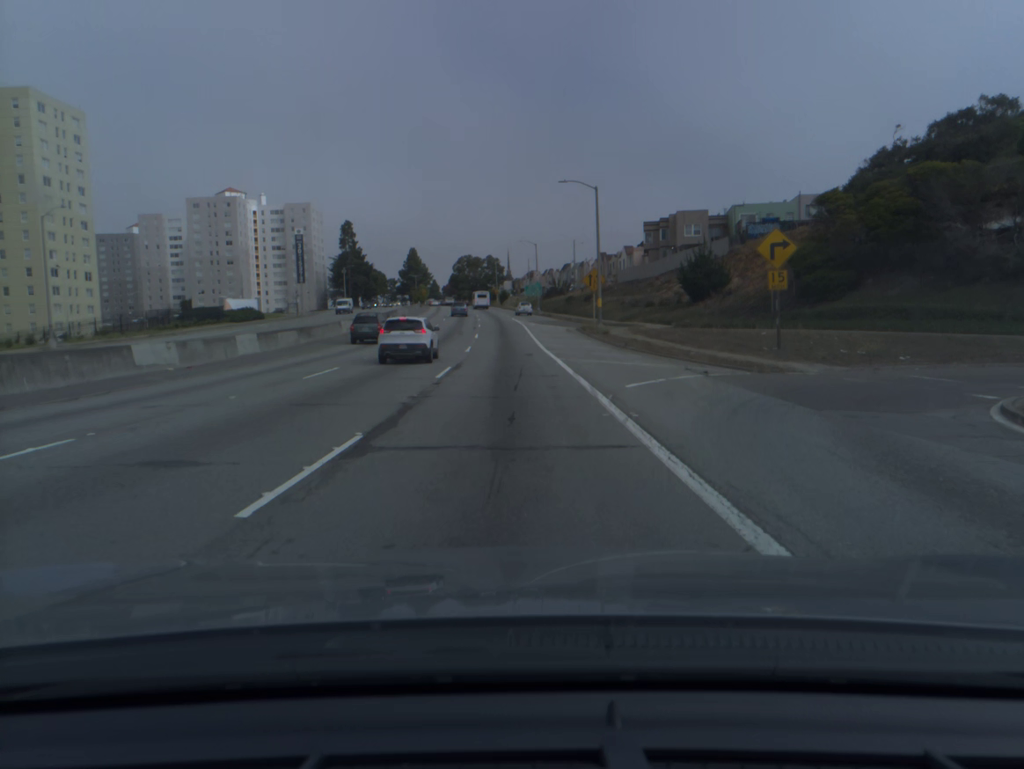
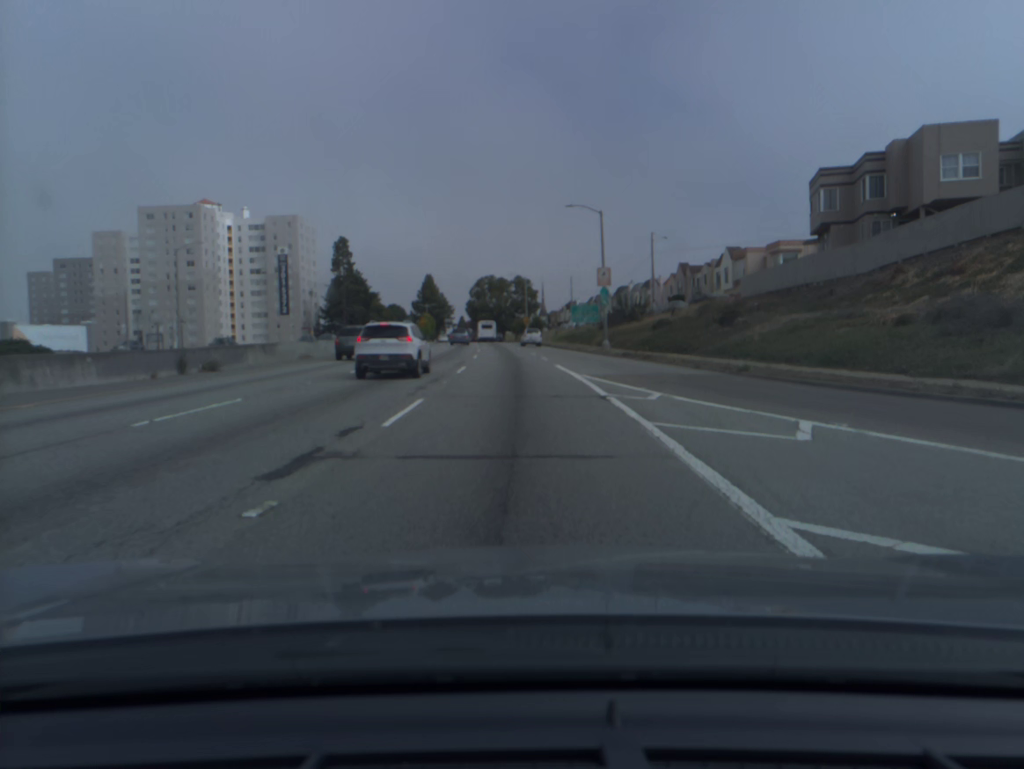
(-1.1, +54.1) m; -2°
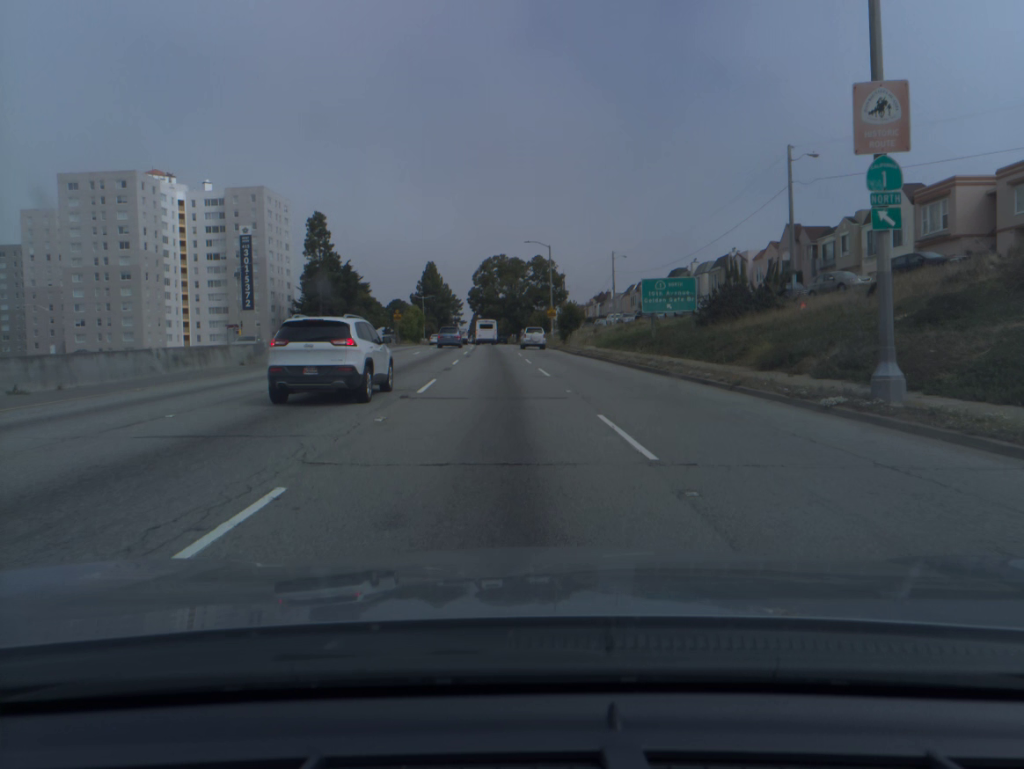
(-0.5, +38.0) m; -1°
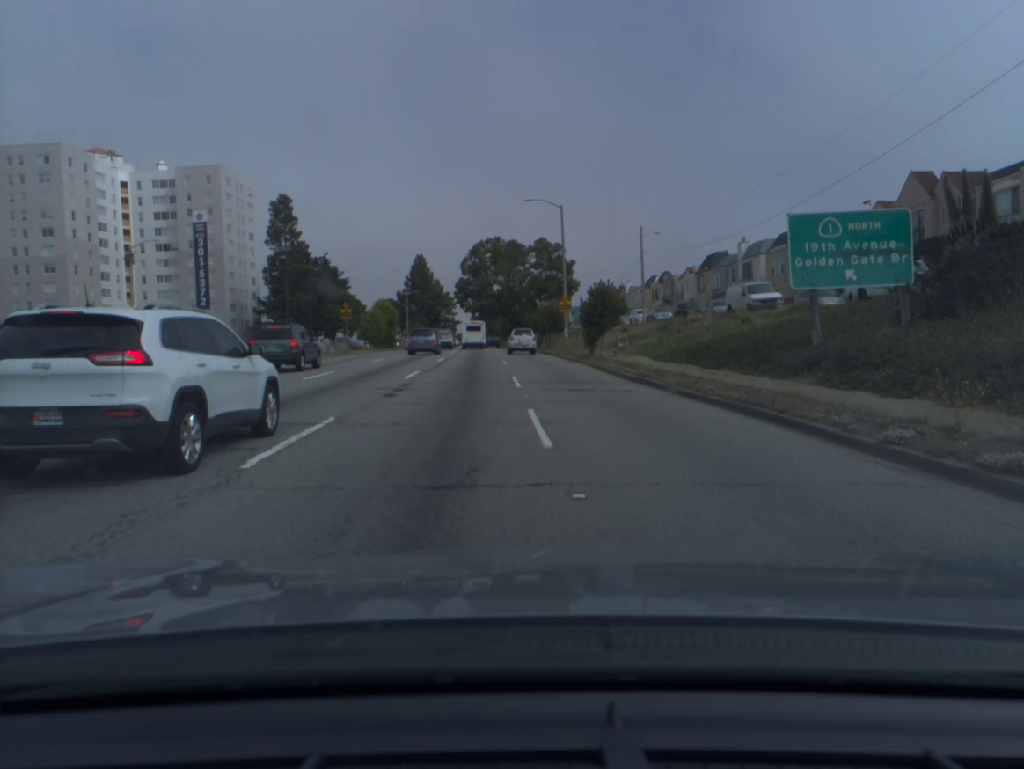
(0.0, +23.9) m; 0°
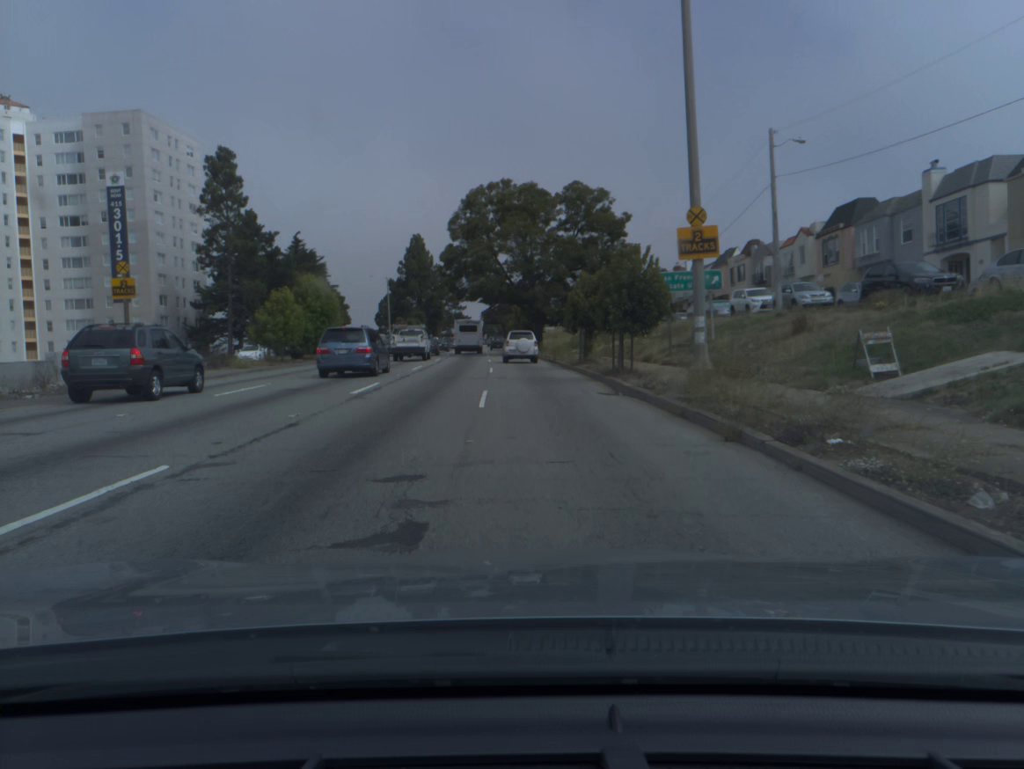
(-0.4, +33.8) m; -2°
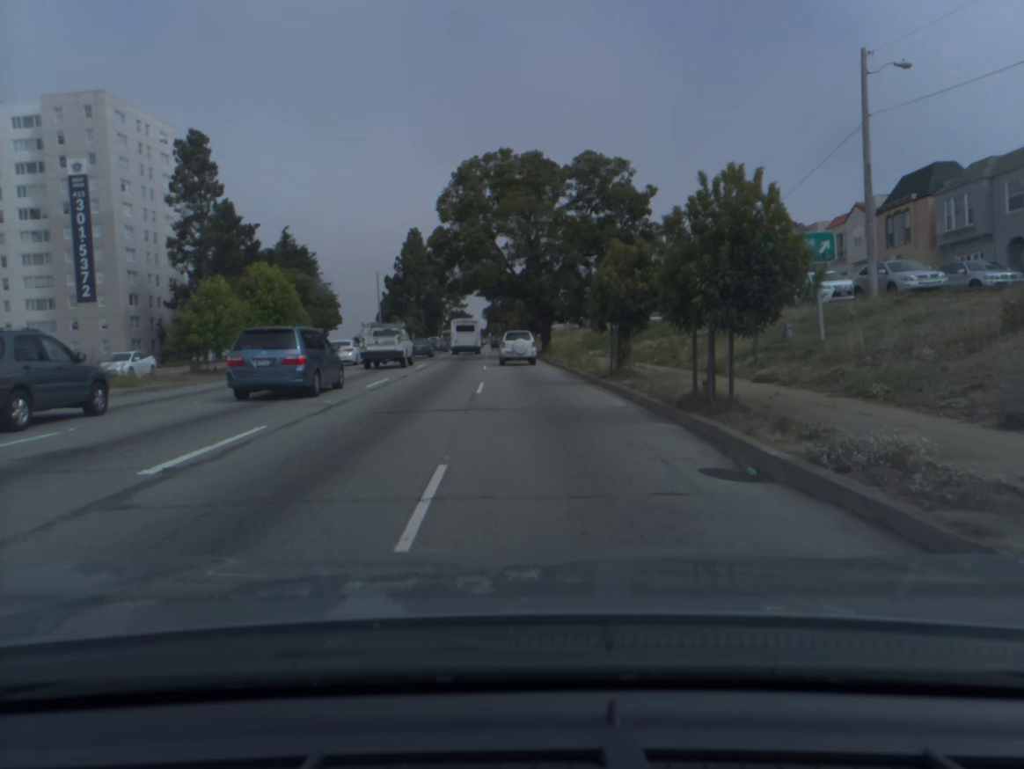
(0.0, +10.8) m; 0°
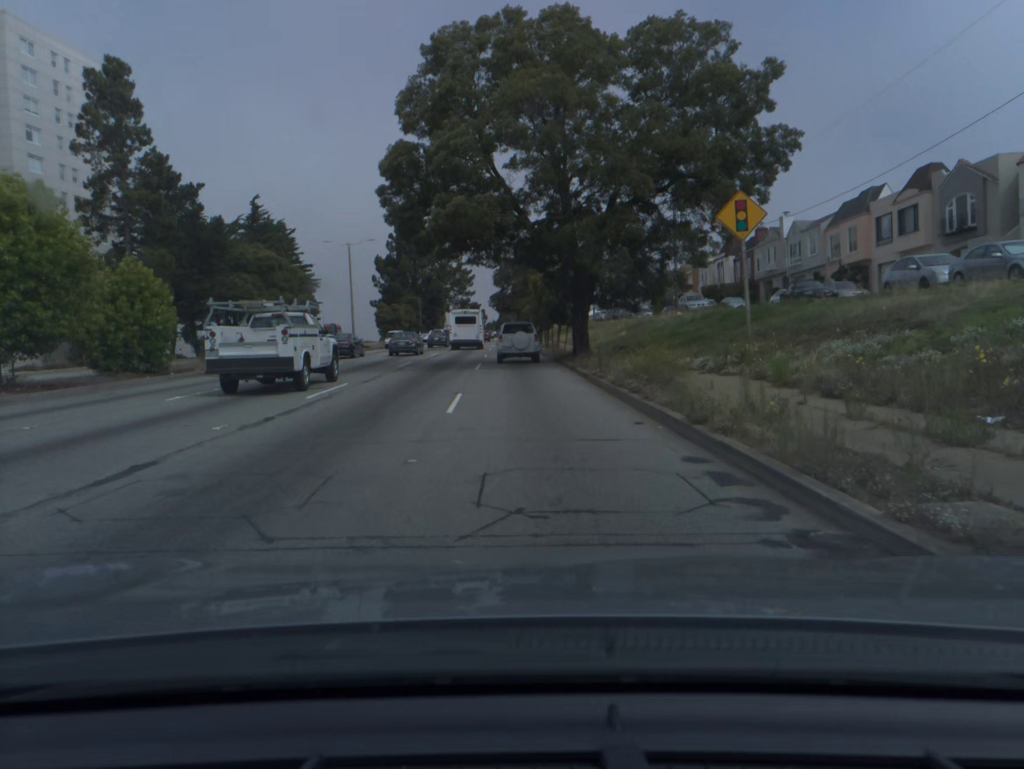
(-0.2, +20.7) m; -1°
